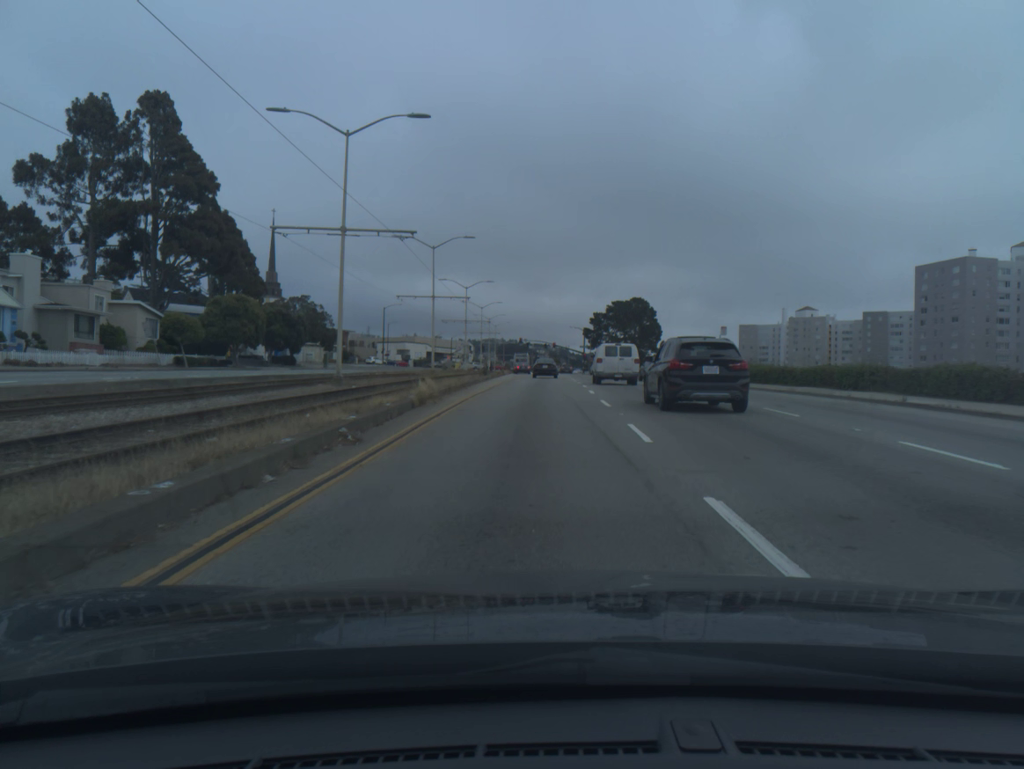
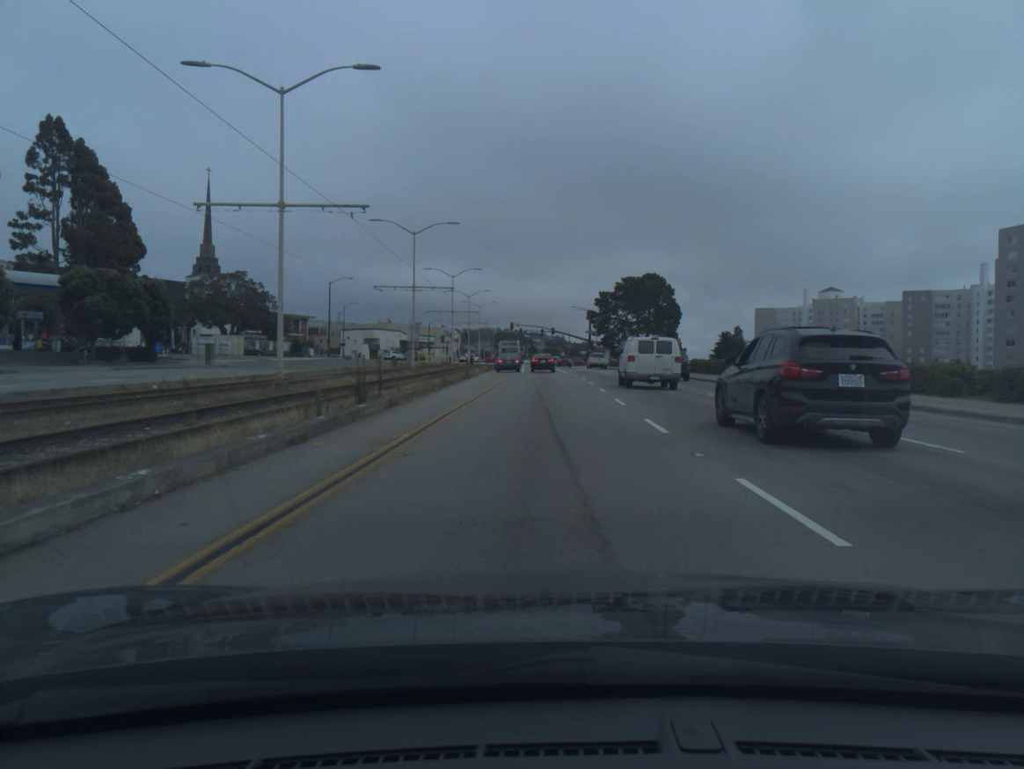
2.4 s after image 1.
(+0.1, +35.5) m; 0°
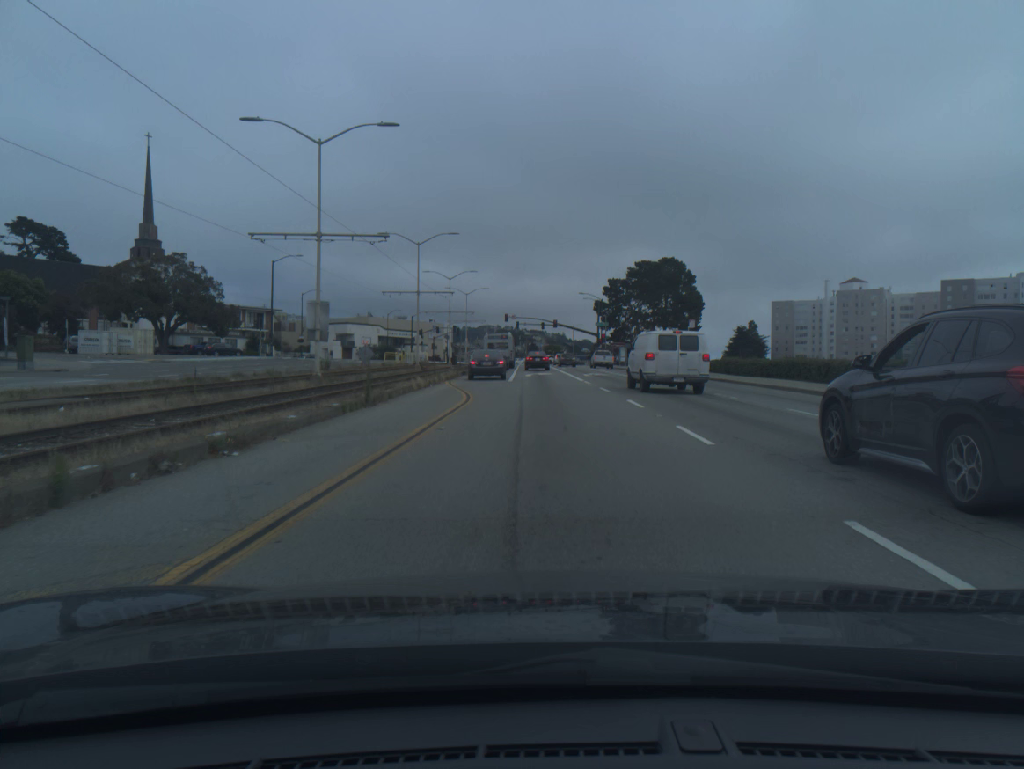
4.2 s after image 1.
(0.0, +24.2) m; 0°
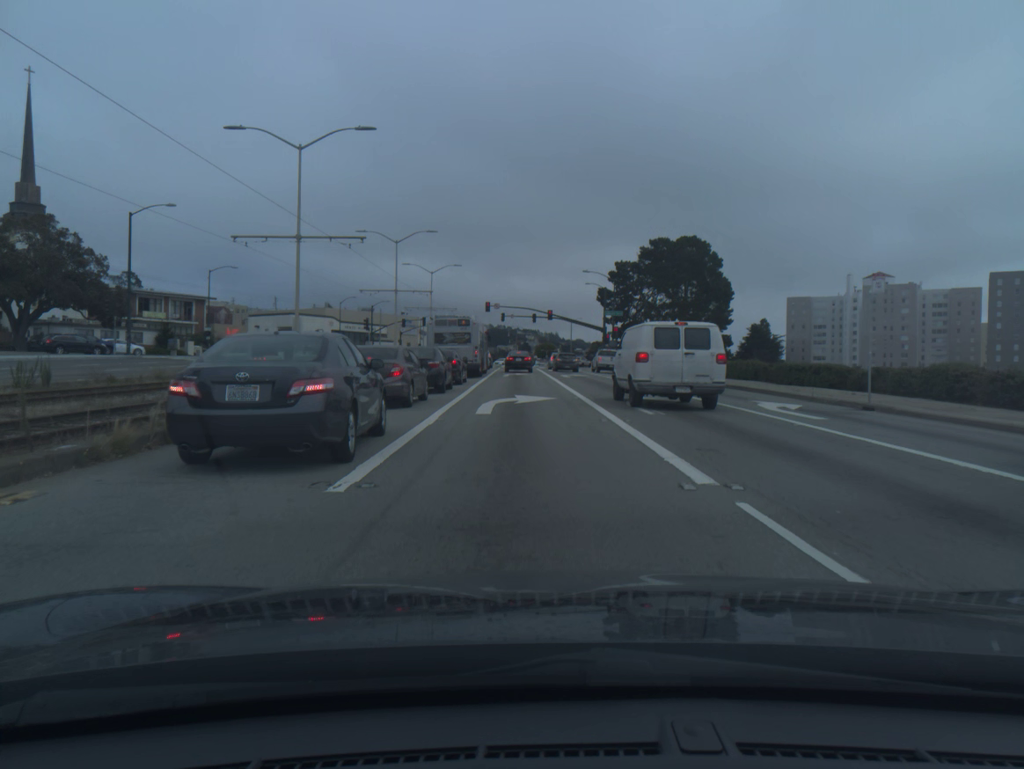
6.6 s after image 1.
(+0.3, +29.1) m; 0°
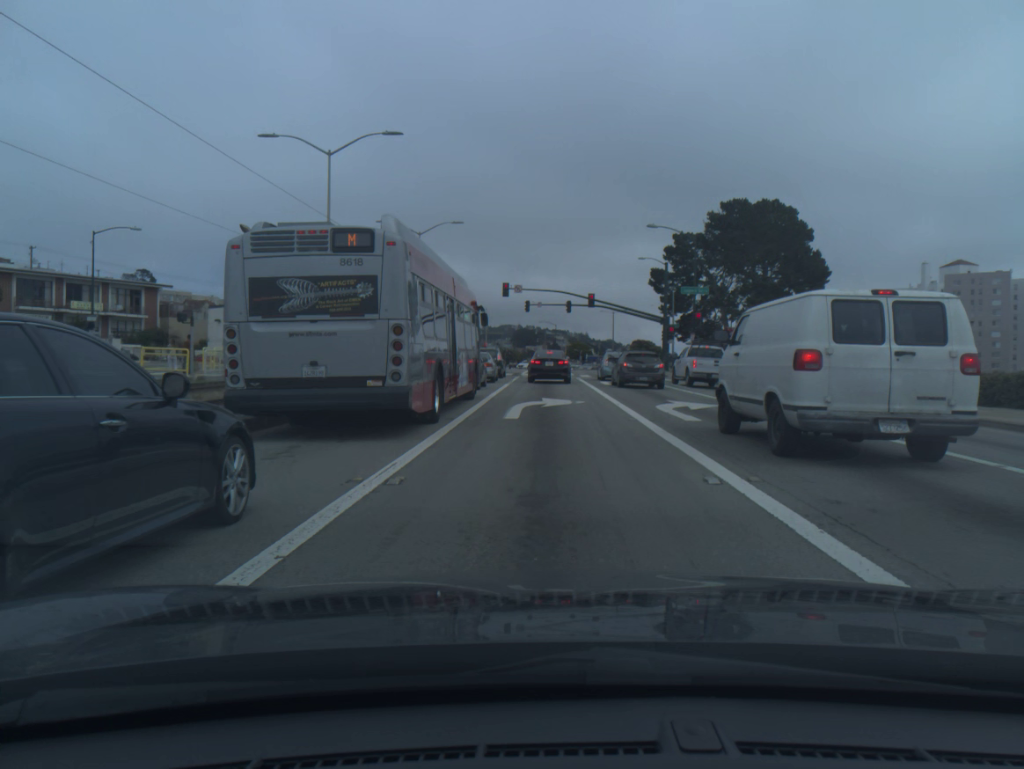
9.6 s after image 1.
(-0.7, +28.1) m; -2°
